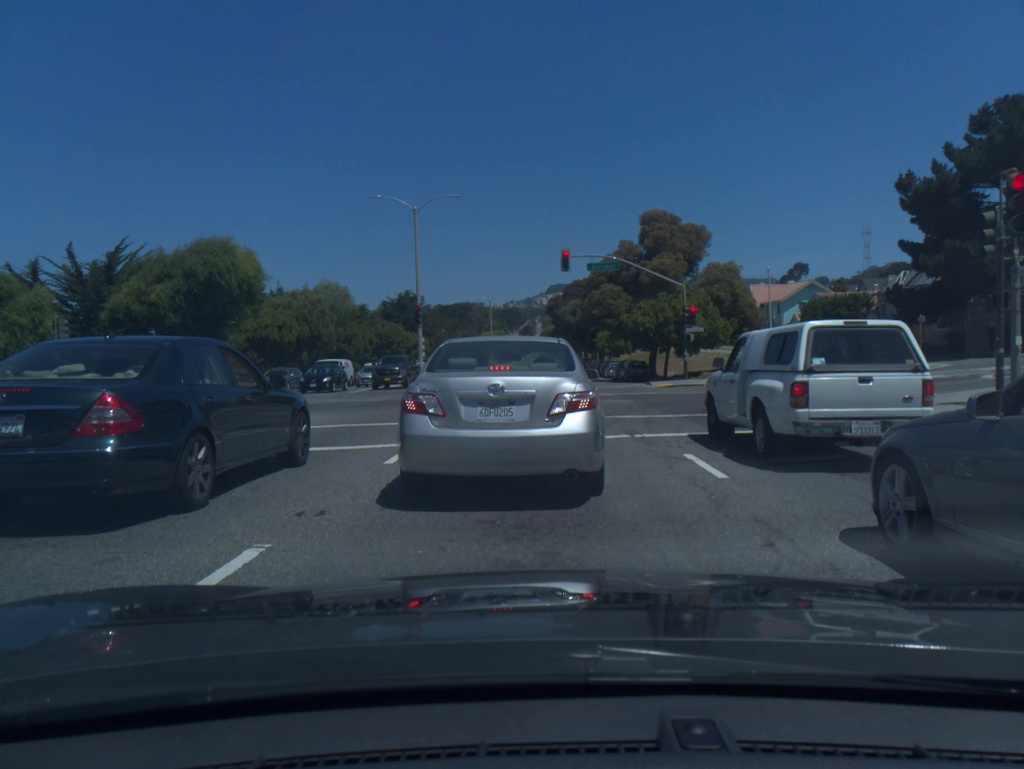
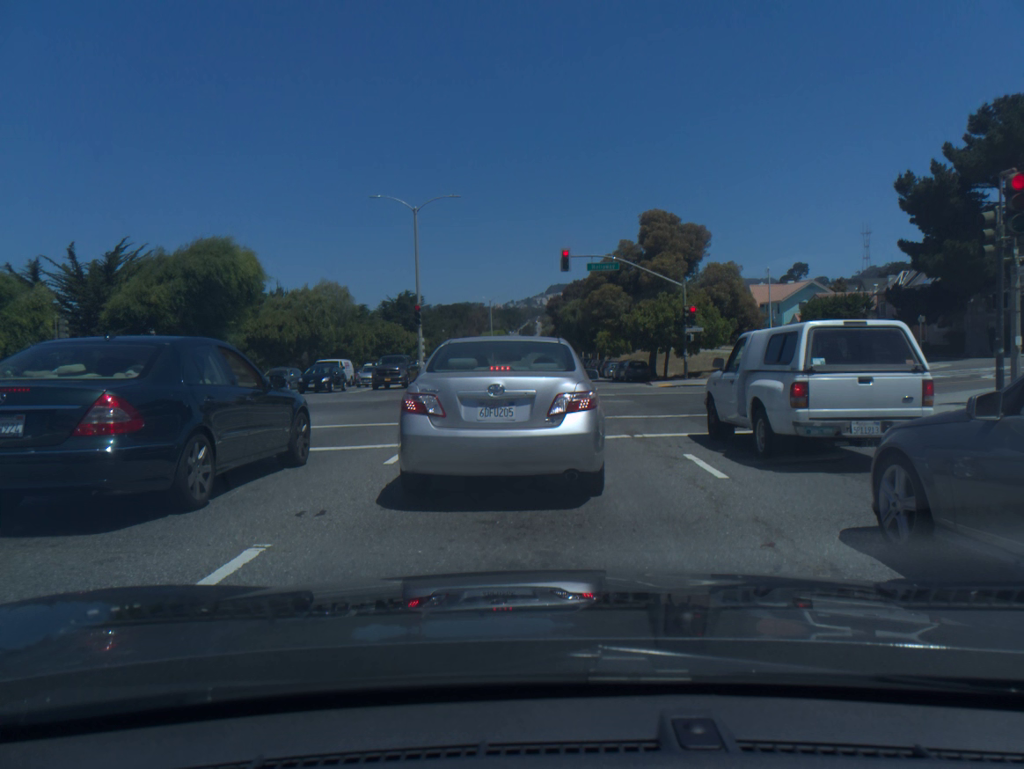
(0.0, 0.0) m; 0°
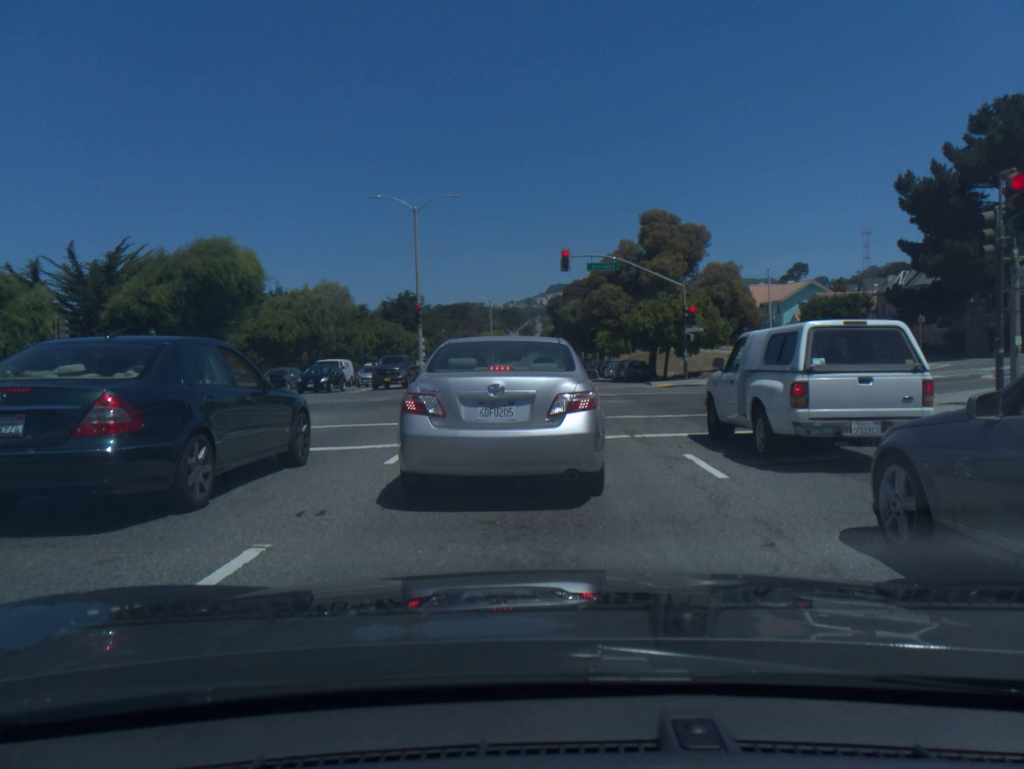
(0.0, 0.0) m; 0°
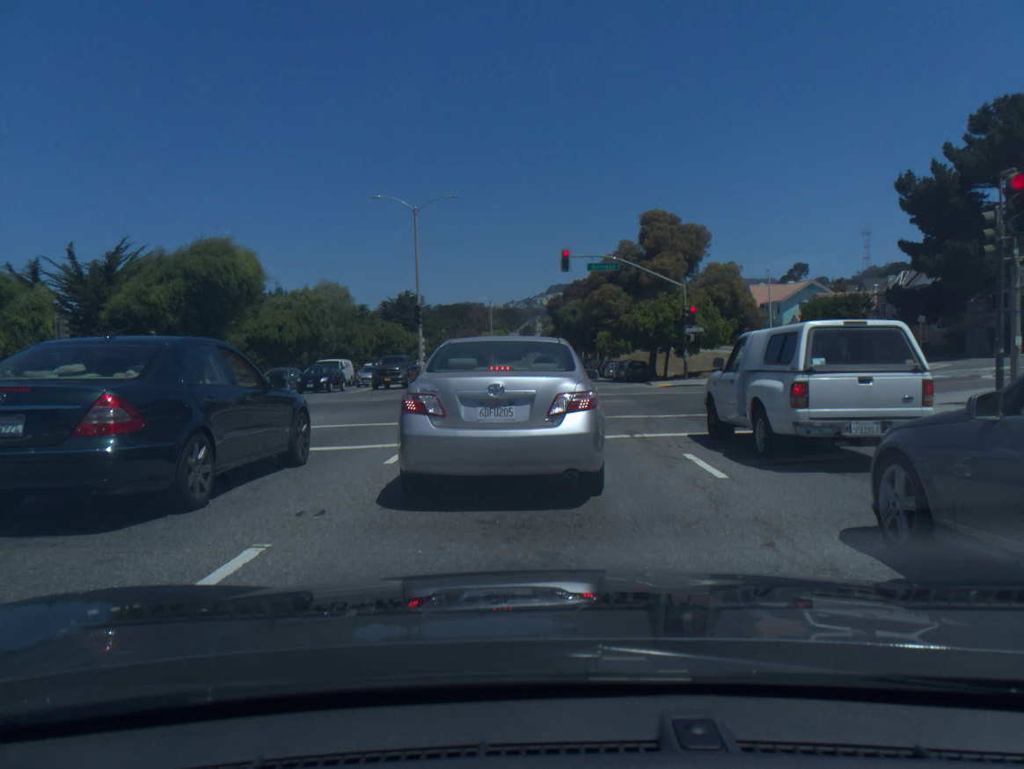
(0.0, 0.0) m; 0°
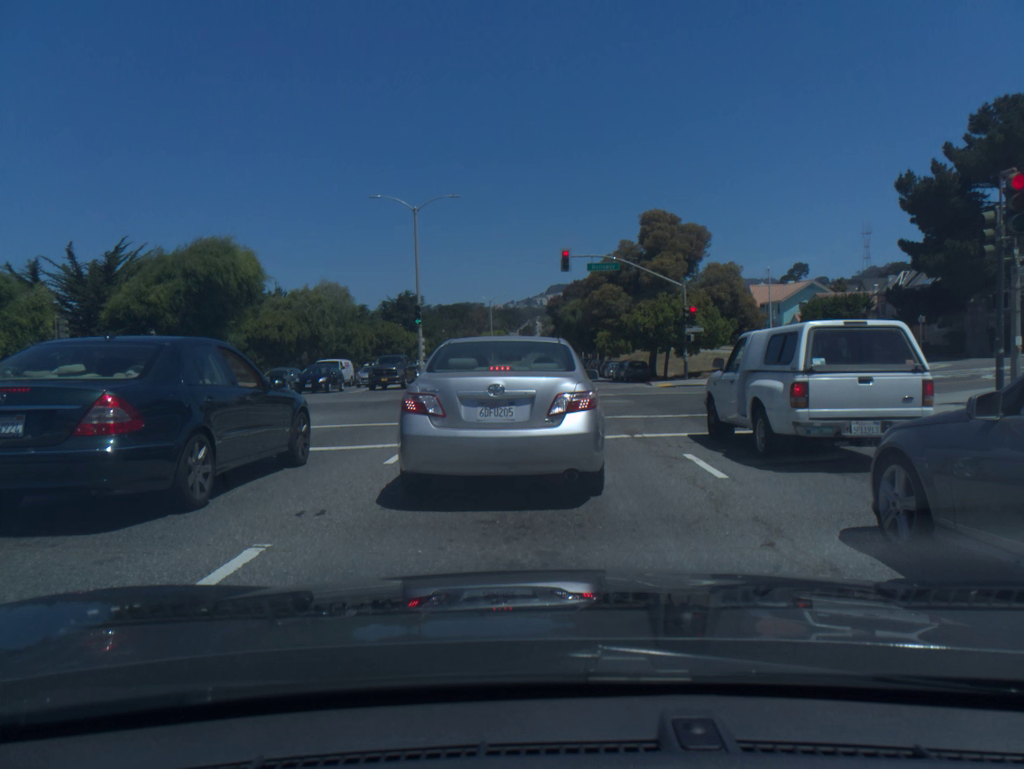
(0.0, 0.0) m; 0°
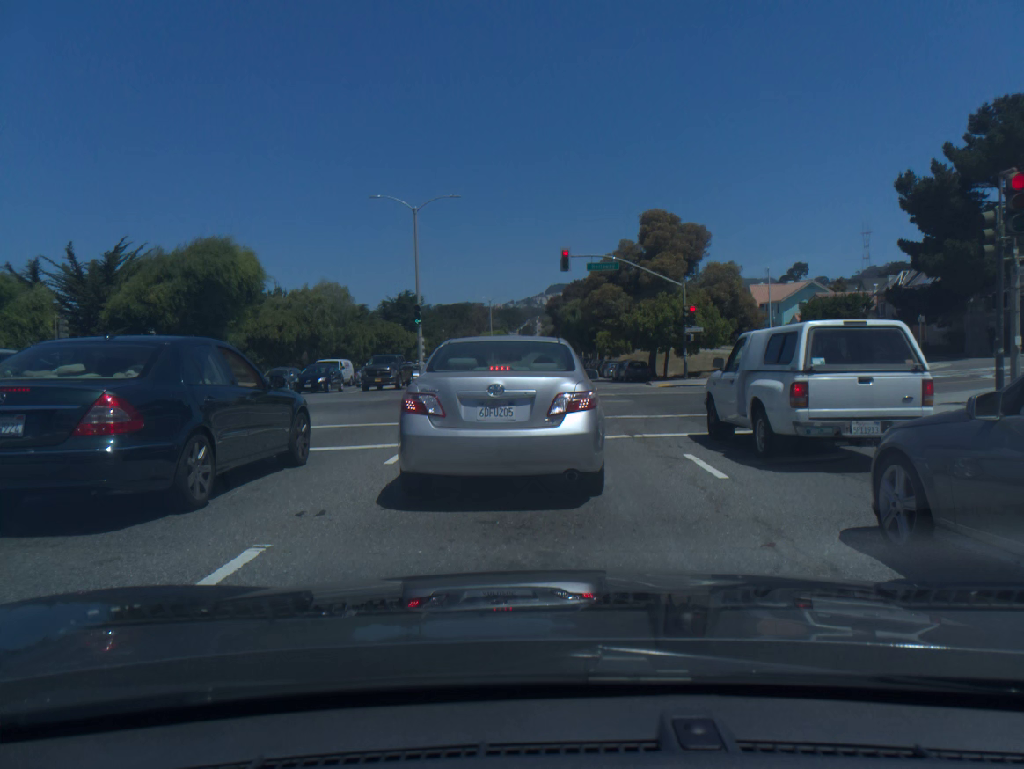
(0.0, 0.0) m; 0°
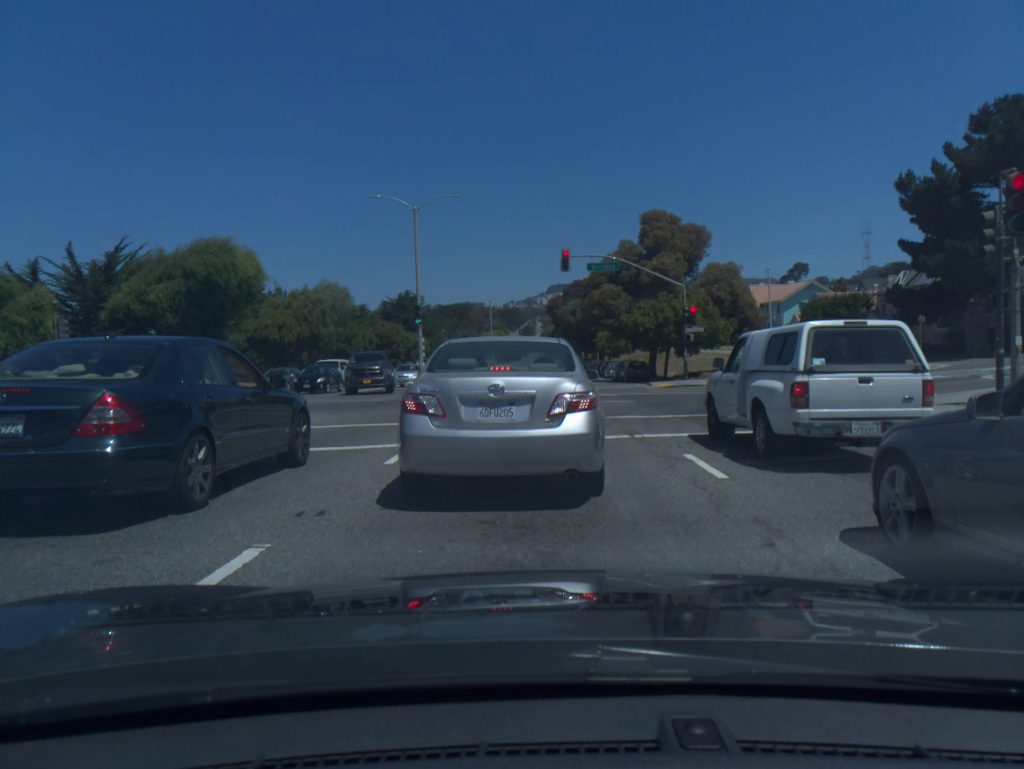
(0.0, 0.0) m; 0°
